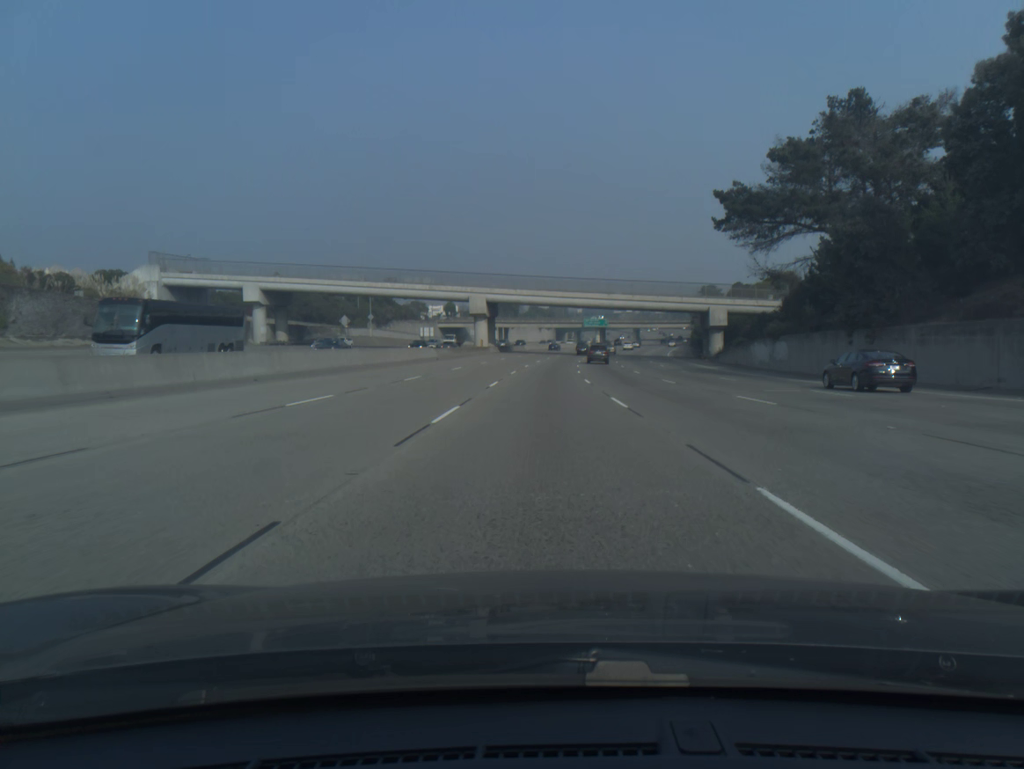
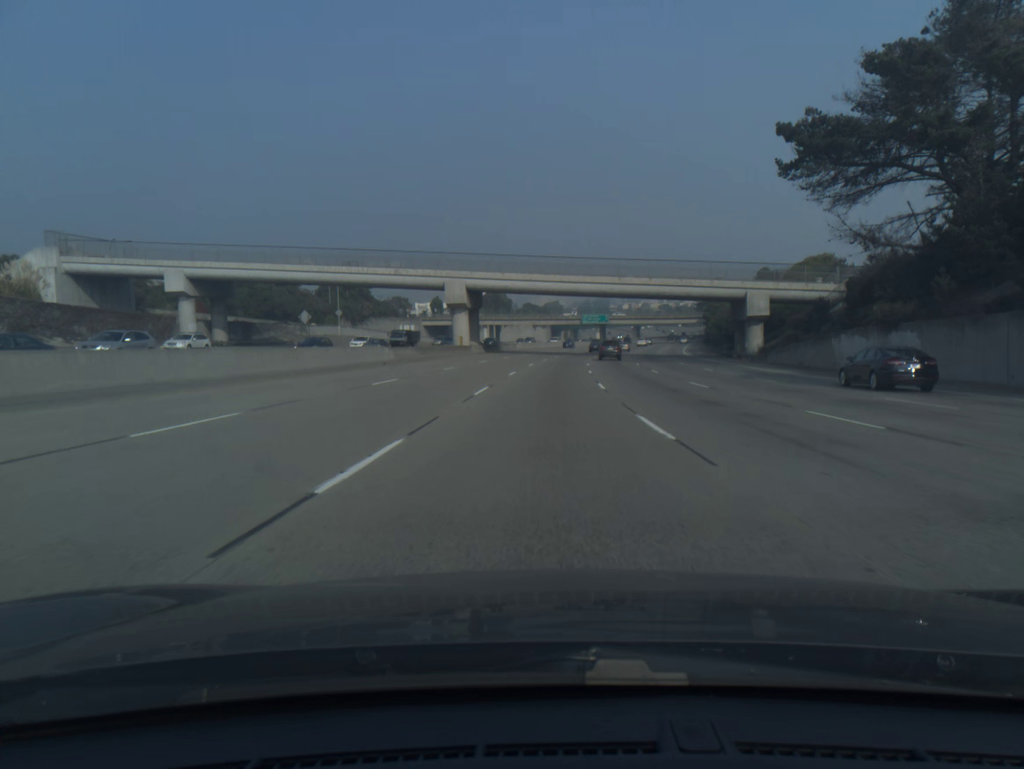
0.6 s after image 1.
(0.0, +20.6) m; 0°
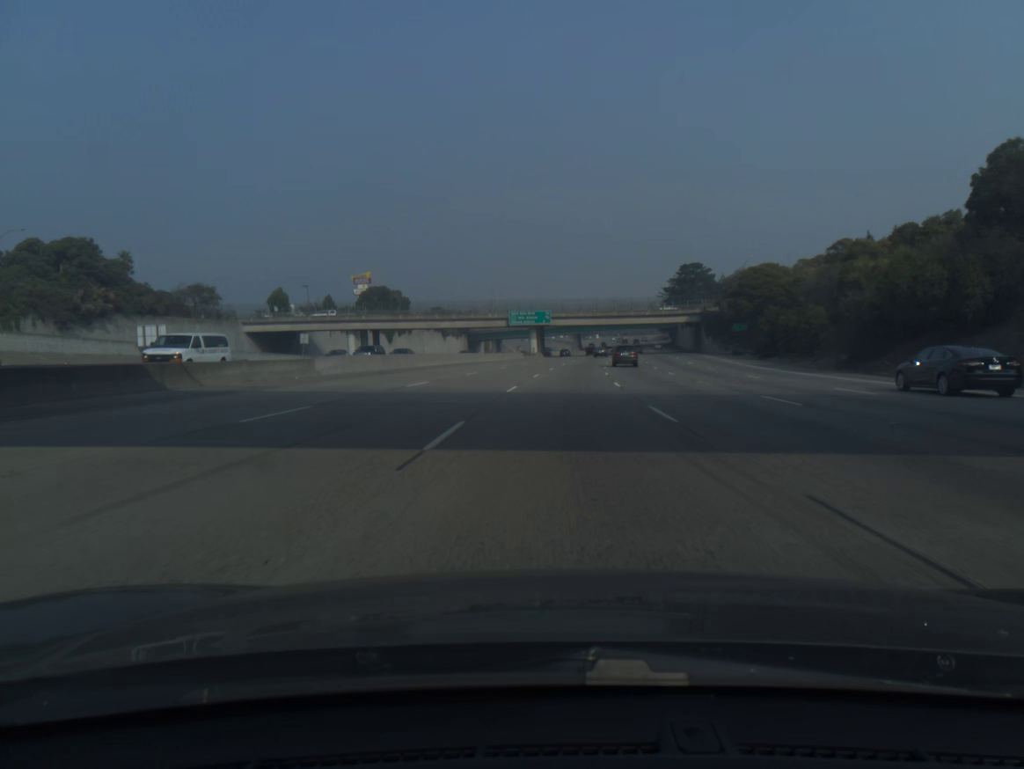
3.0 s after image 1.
(+3.2, +82.3) m; +5°
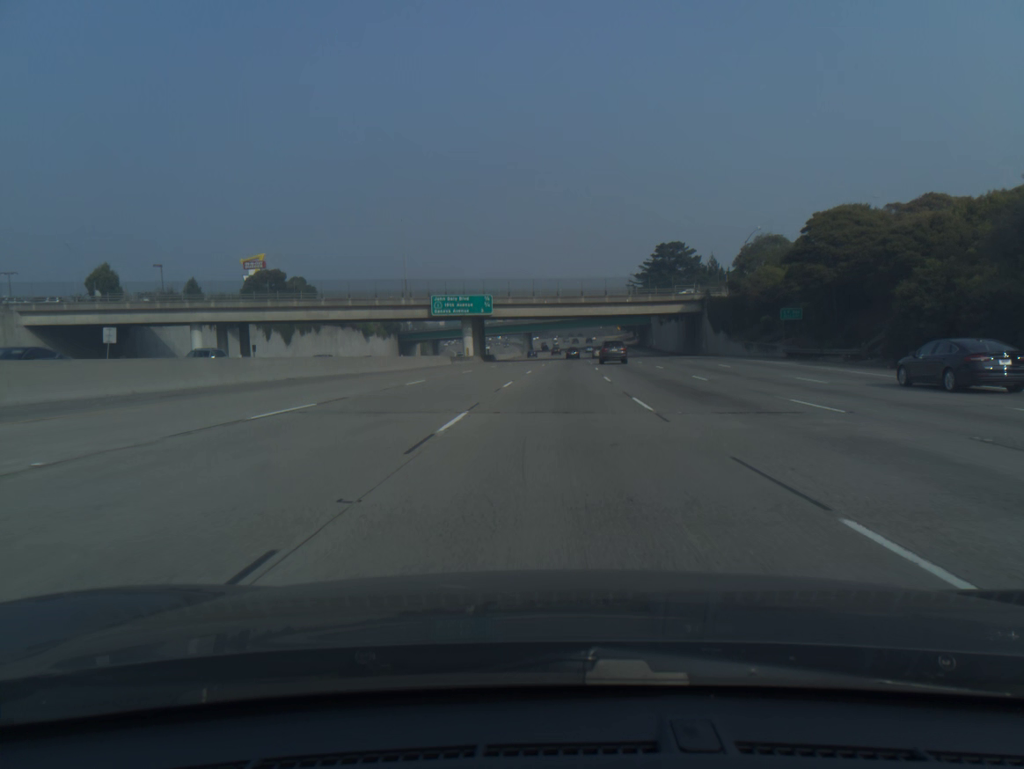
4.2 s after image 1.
(+1.4, +41.0) m; +4°
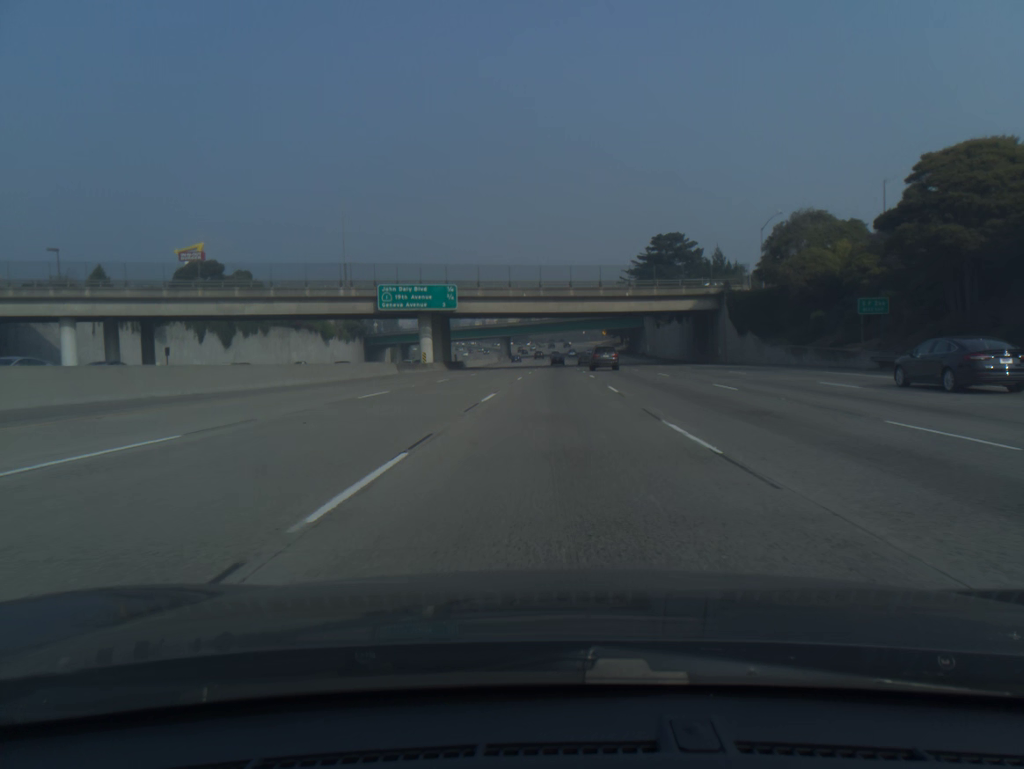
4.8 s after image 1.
(+0.3, +20.5) m; +2°
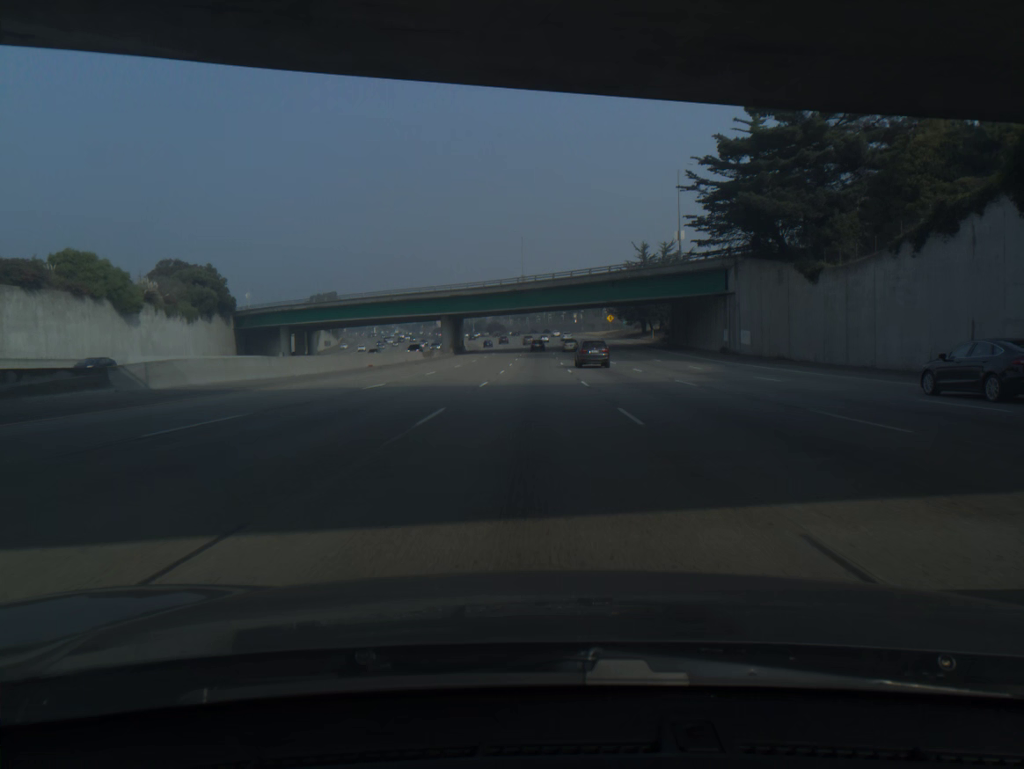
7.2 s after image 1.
(+1.9, +81.7) m; +1°
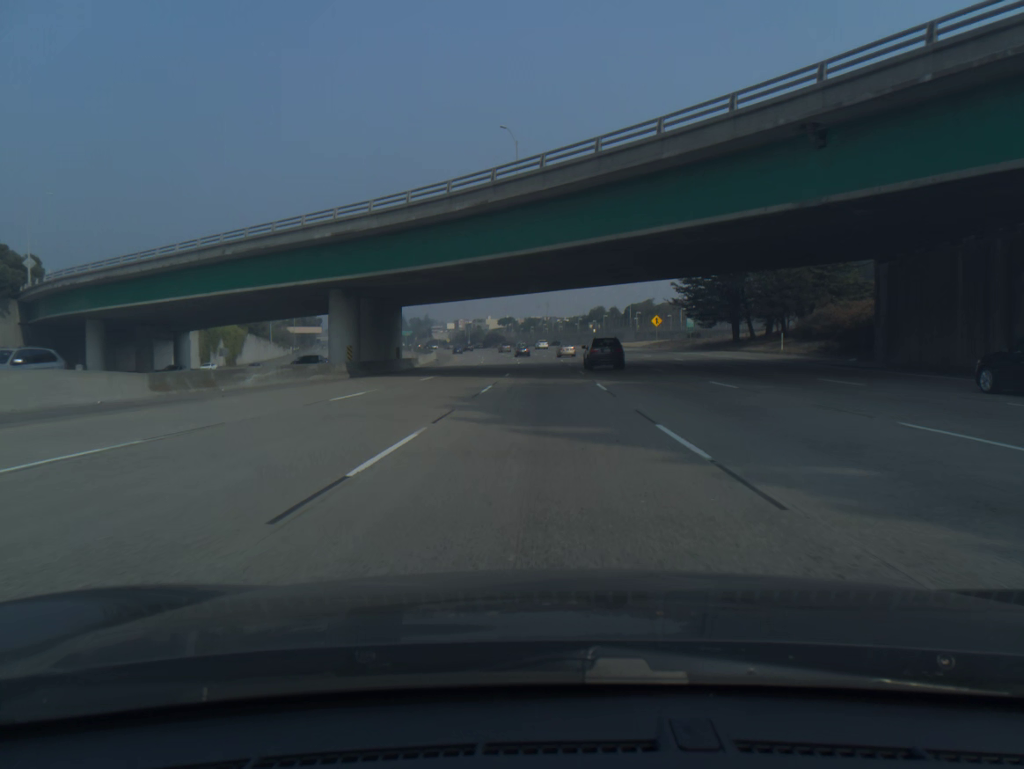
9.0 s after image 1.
(-0.3, +61.2) m; 0°
